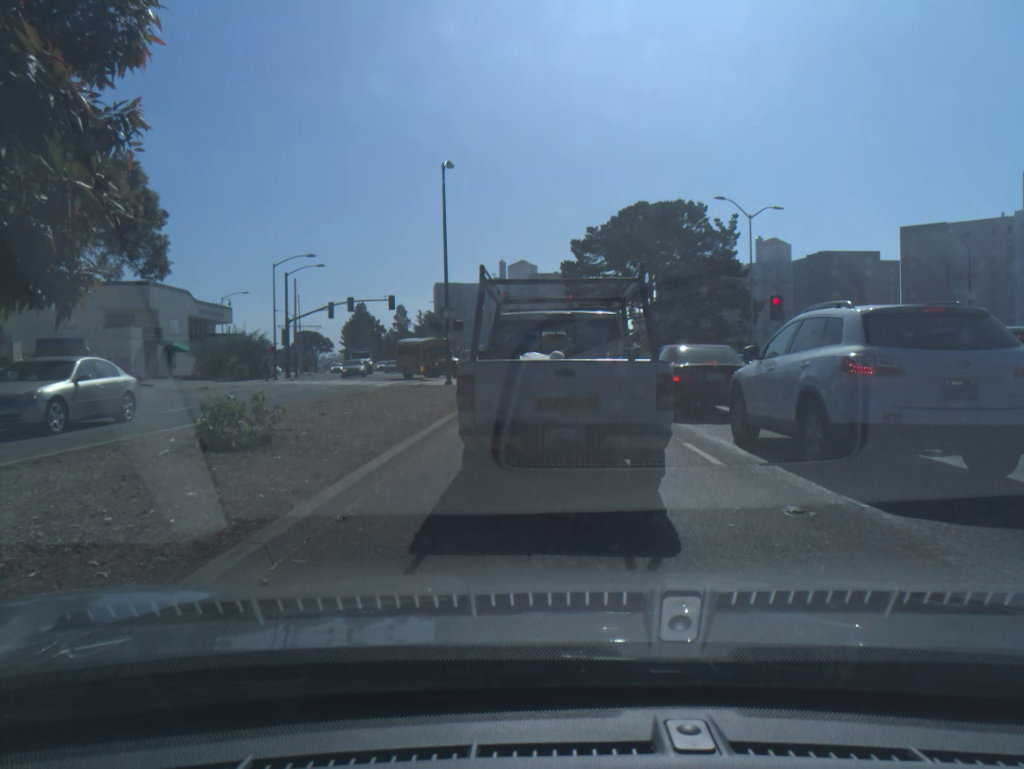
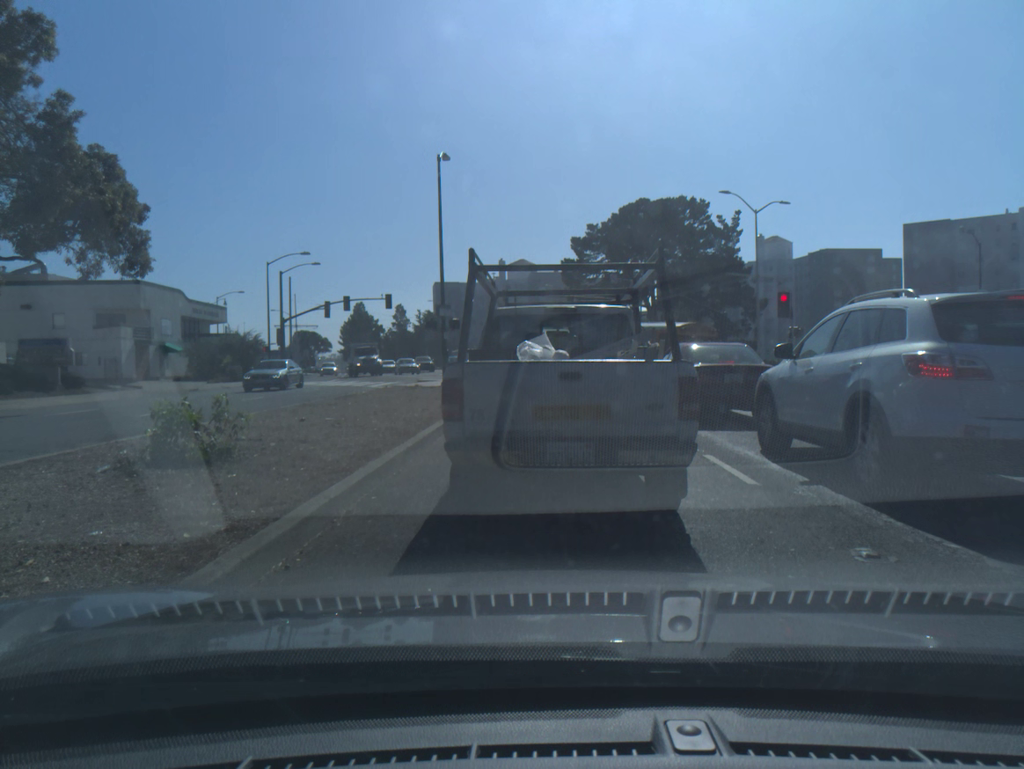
(0.0, +1.4) m; 0°
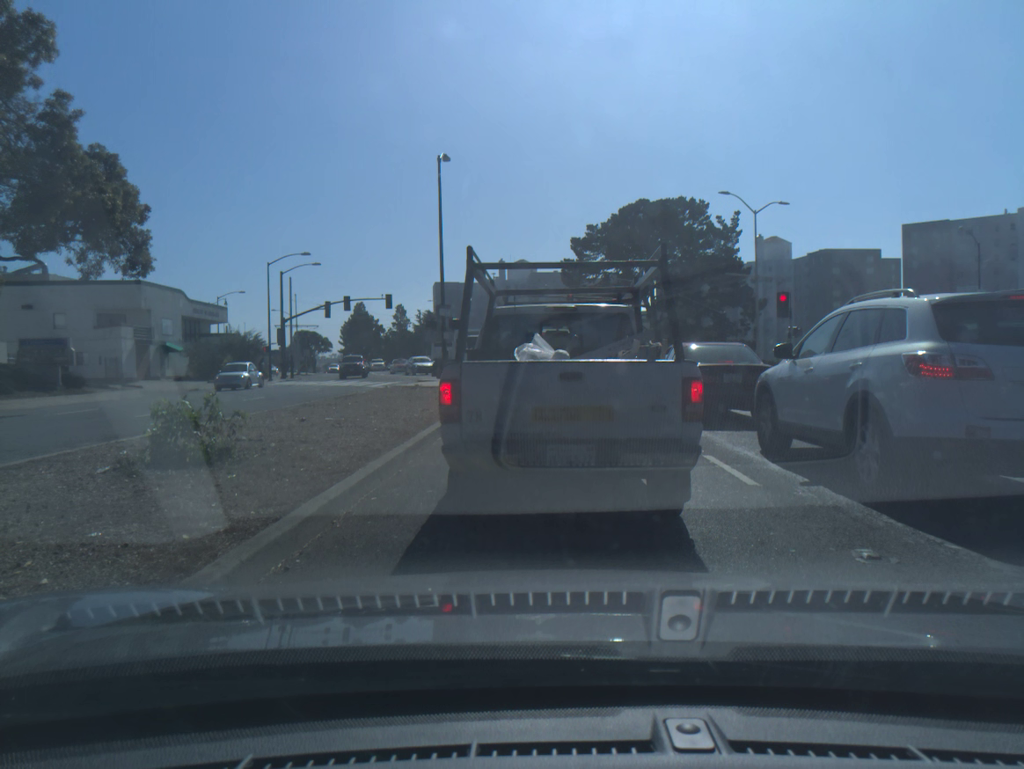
(0.0, 0.0) m; 0°
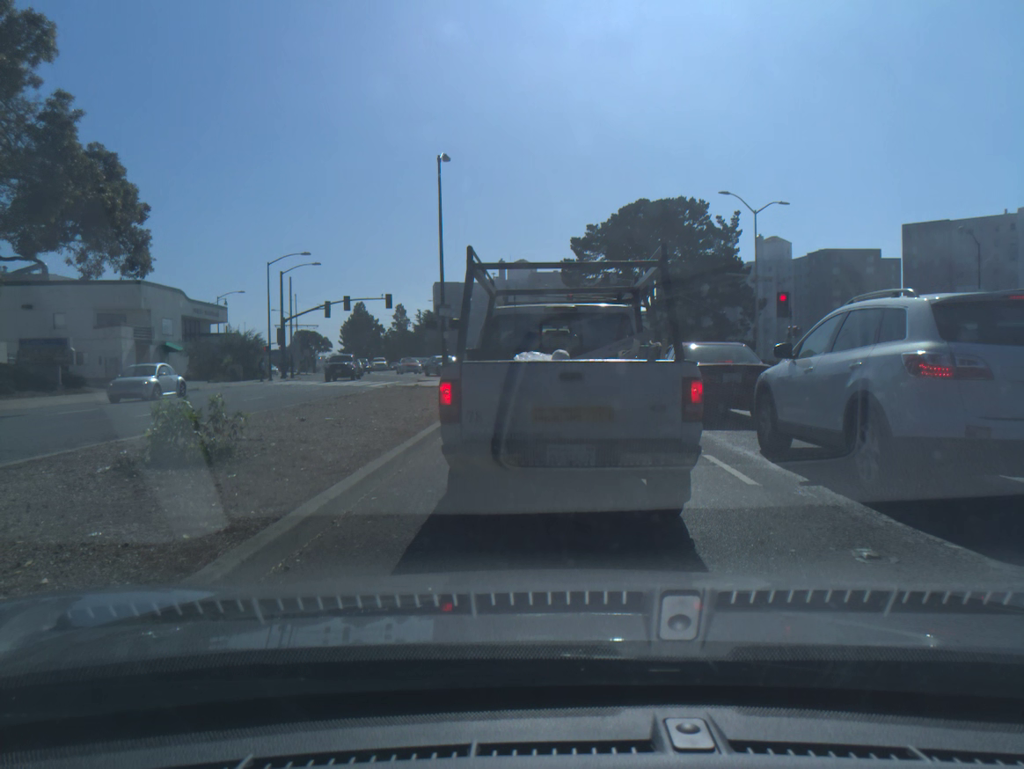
(0.0, 0.0) m; 0°
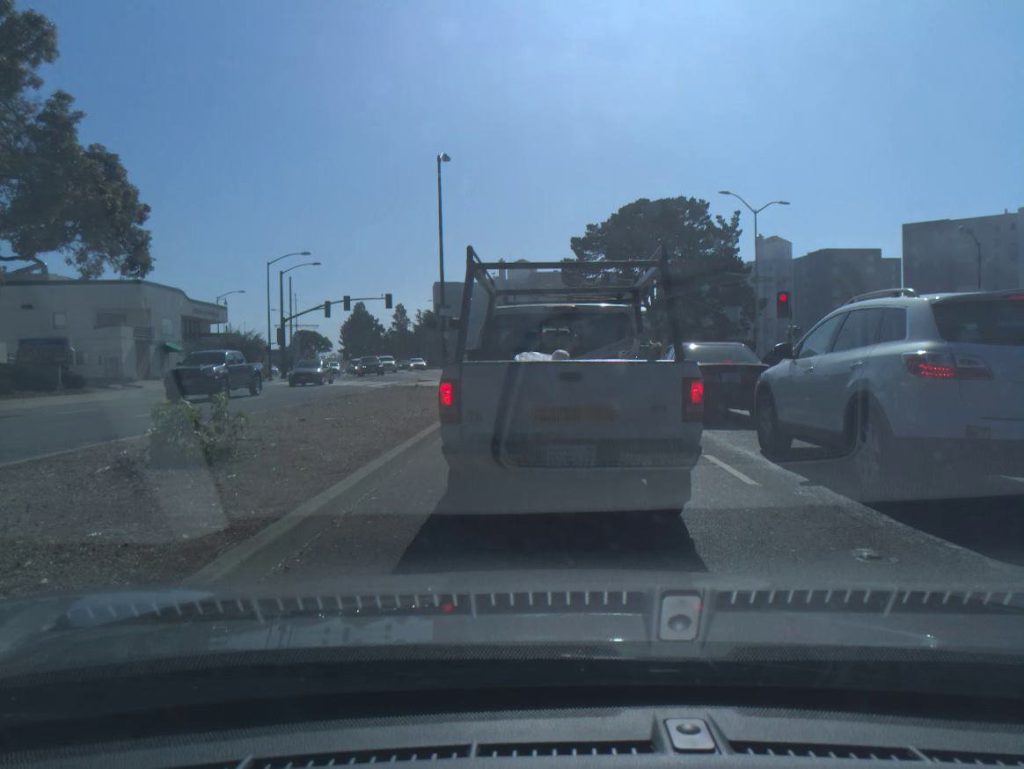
(0.0, 0.0) m; 0°
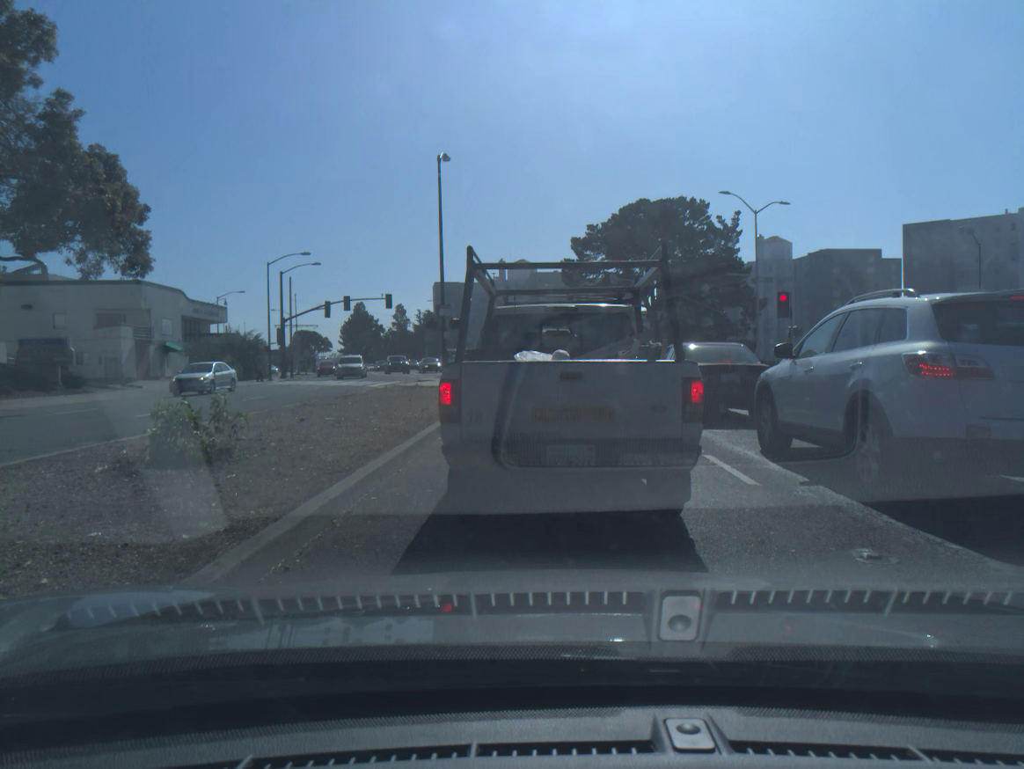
(0.0, 0.0) m; 0°
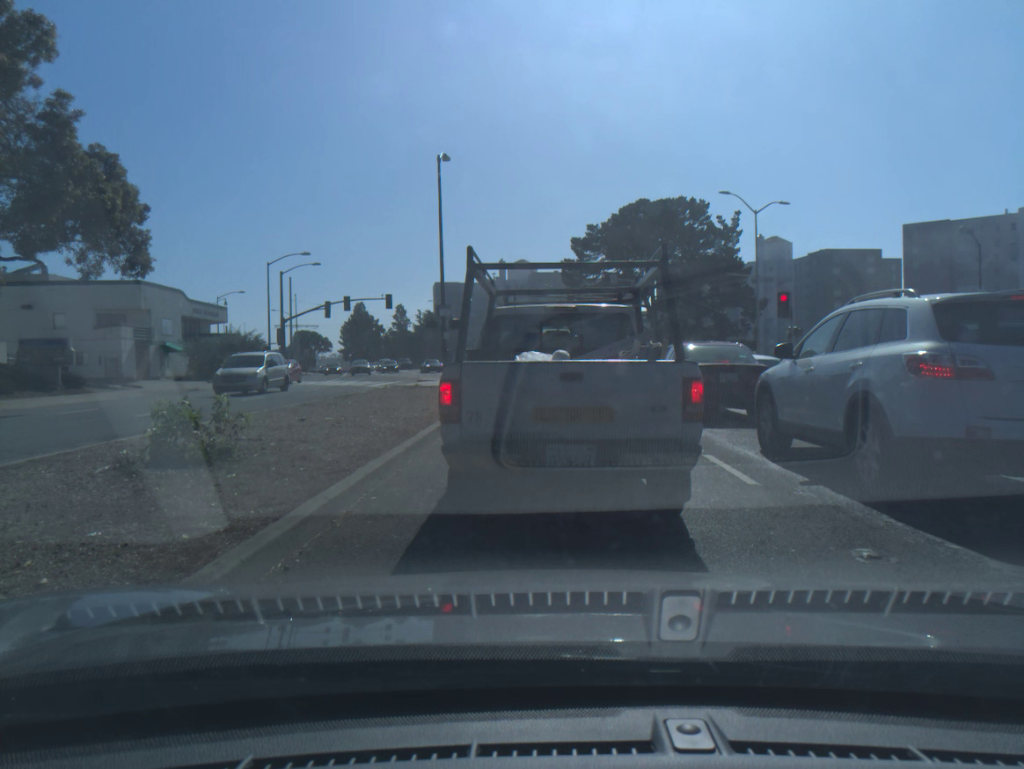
(0.0, 0.0) m; 0°
